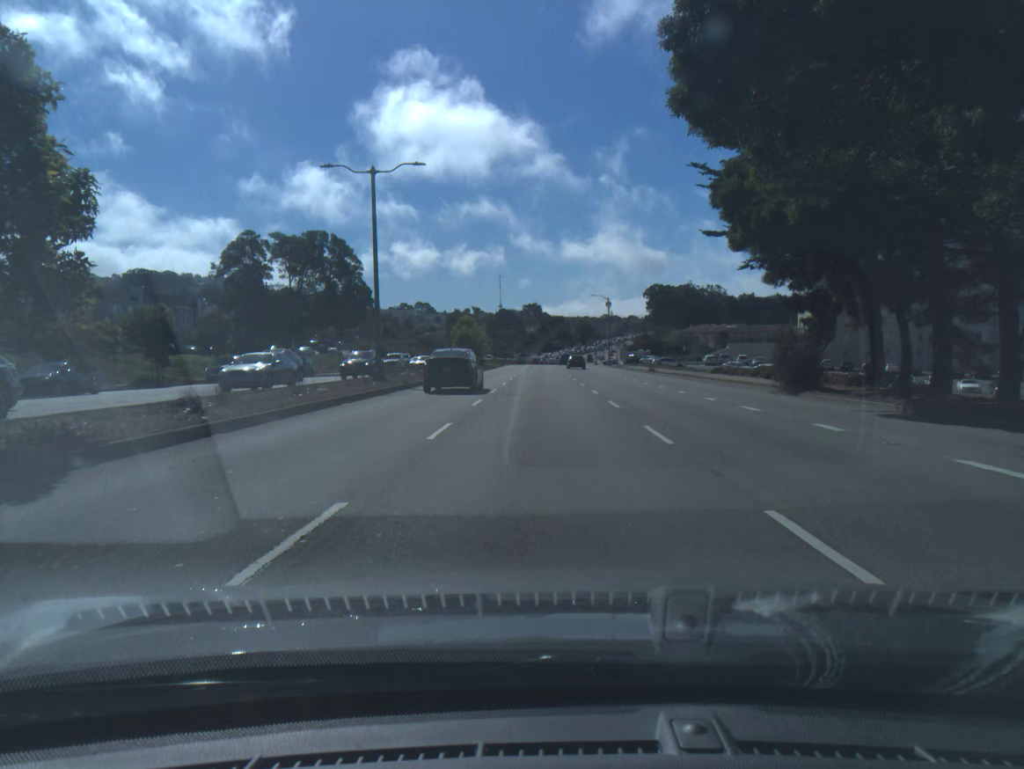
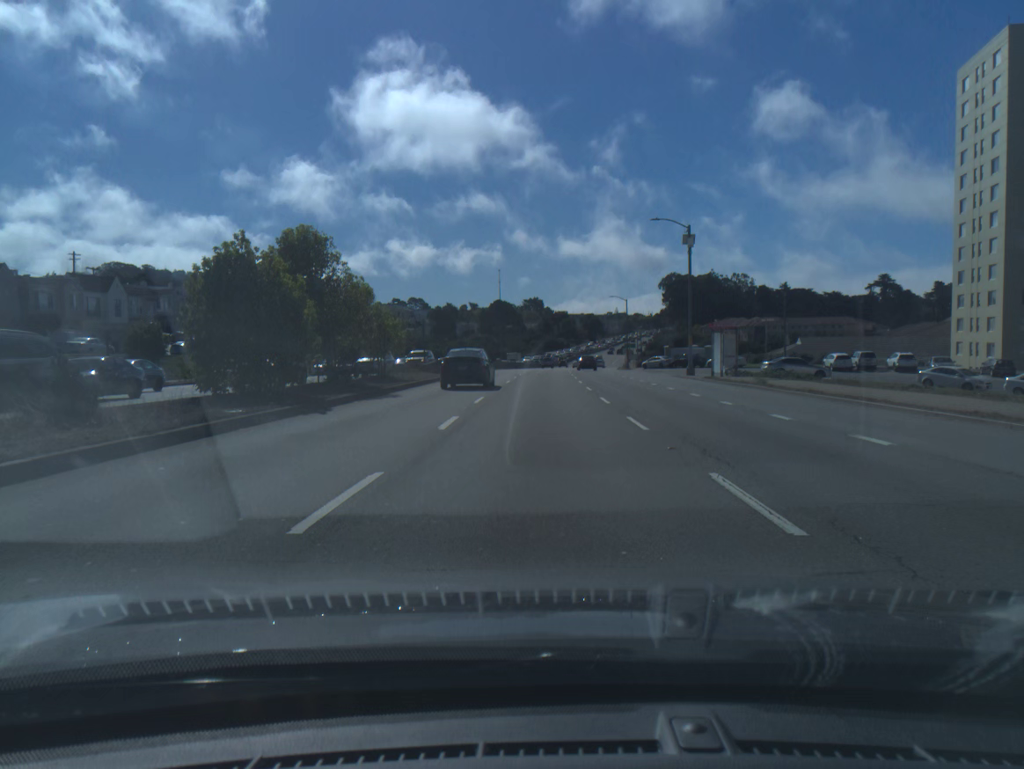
(-0.1, +57.6) m; 0°
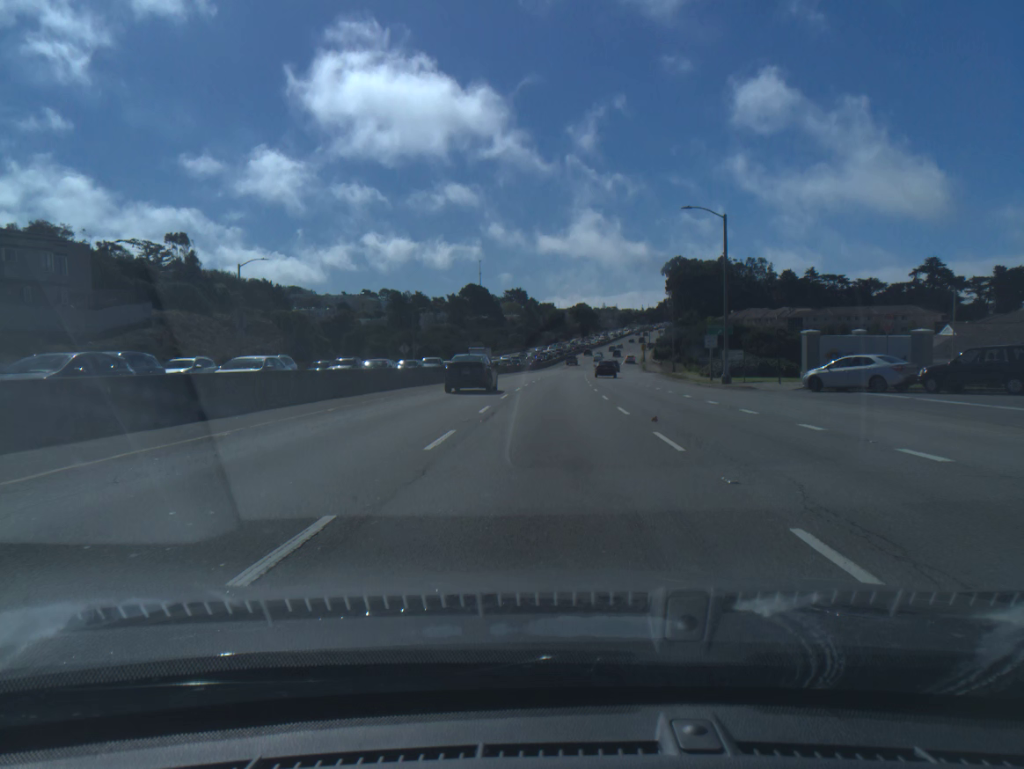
(+0.4, +61.5) m; +1°
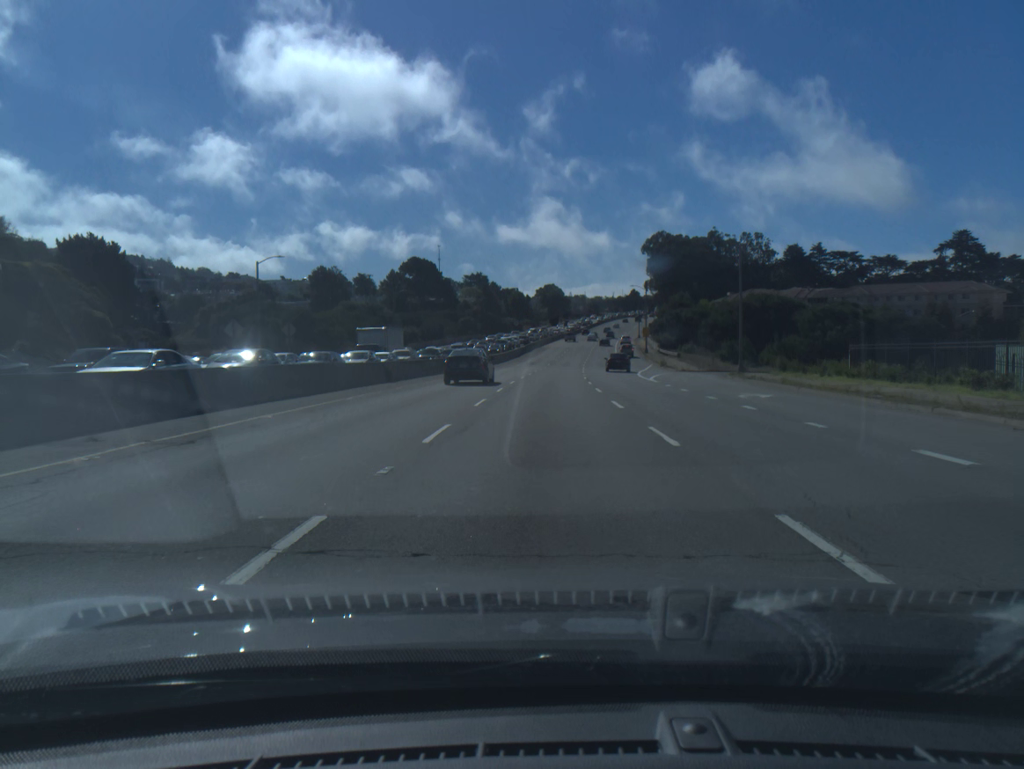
(+1.1, +51.4) m; +3°
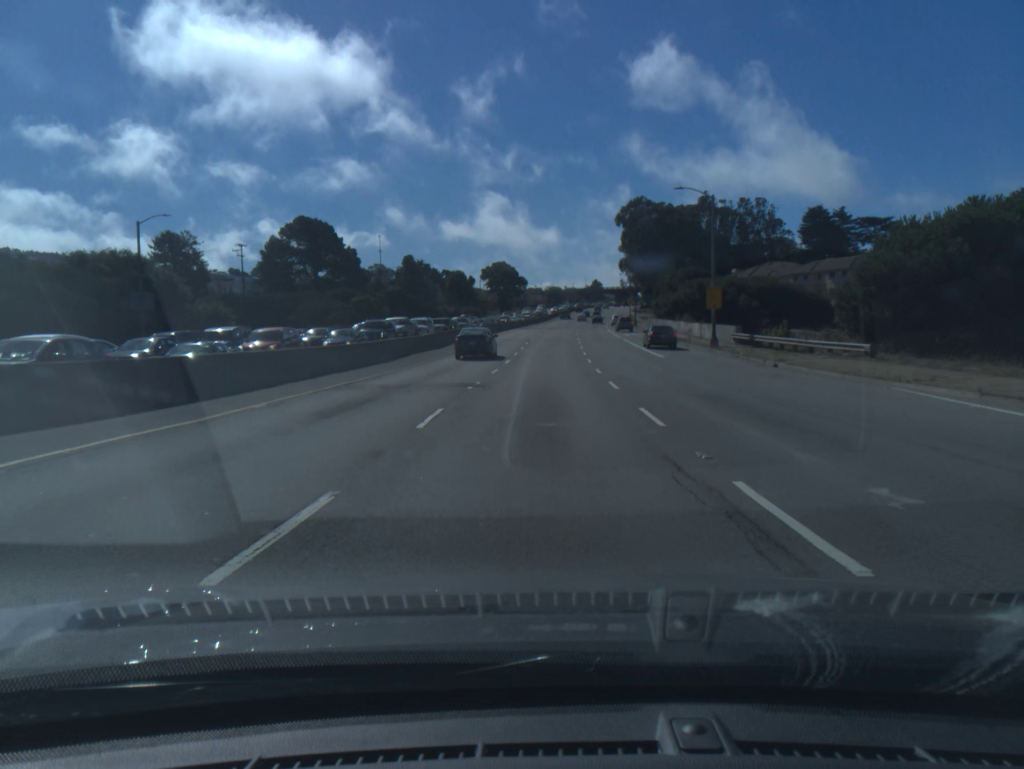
(+1.6, +65.7) m; +3°
